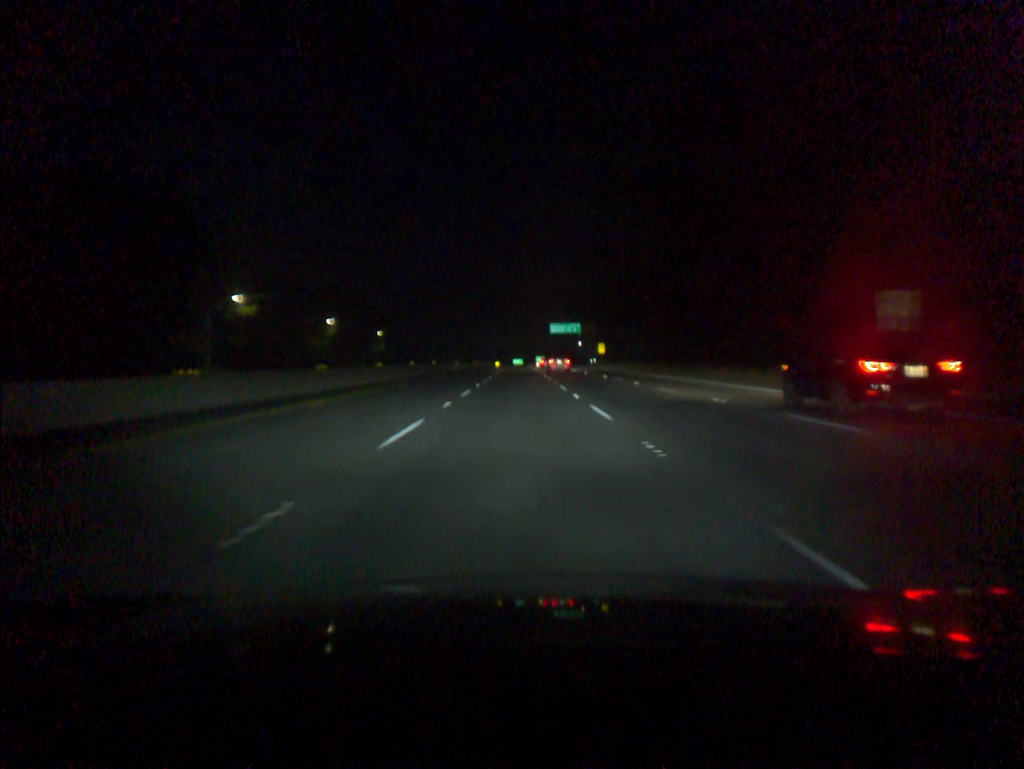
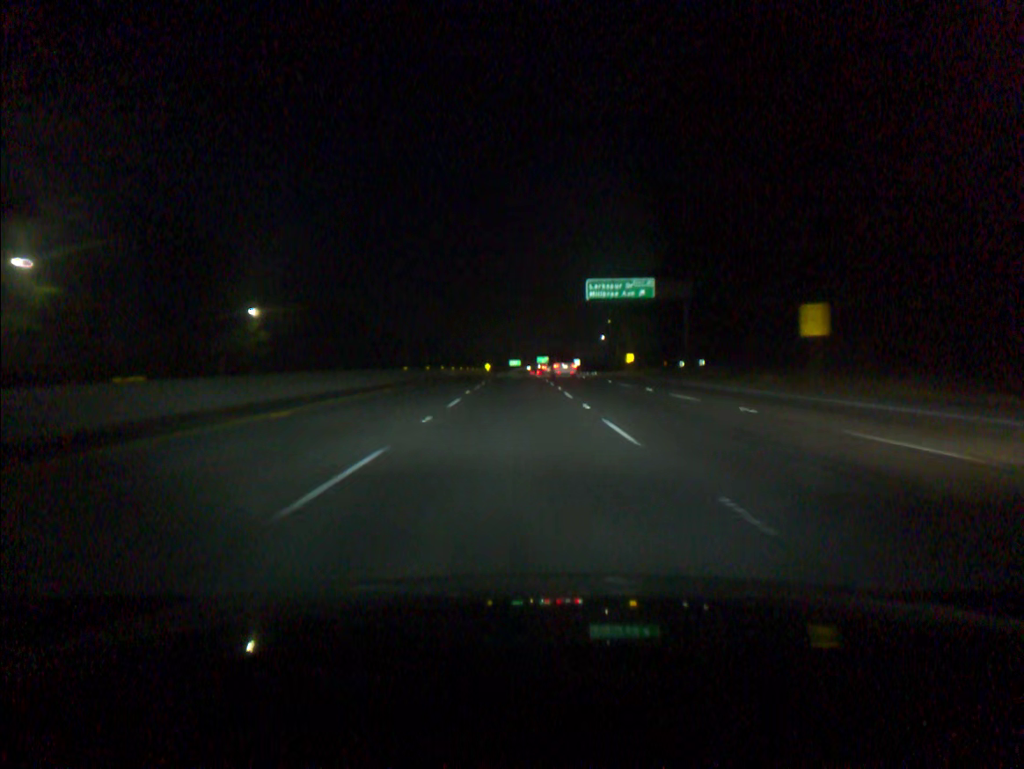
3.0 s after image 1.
(+0.2, +91.4) m; 0°
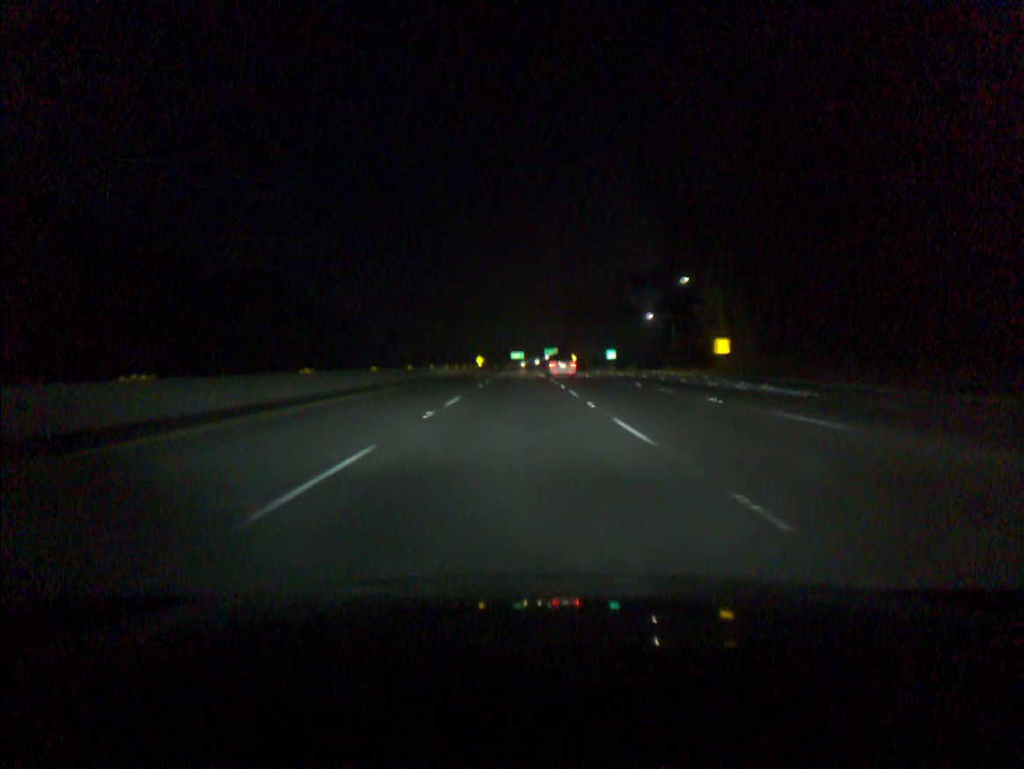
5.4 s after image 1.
(-0.1, +73.1) m; 0°
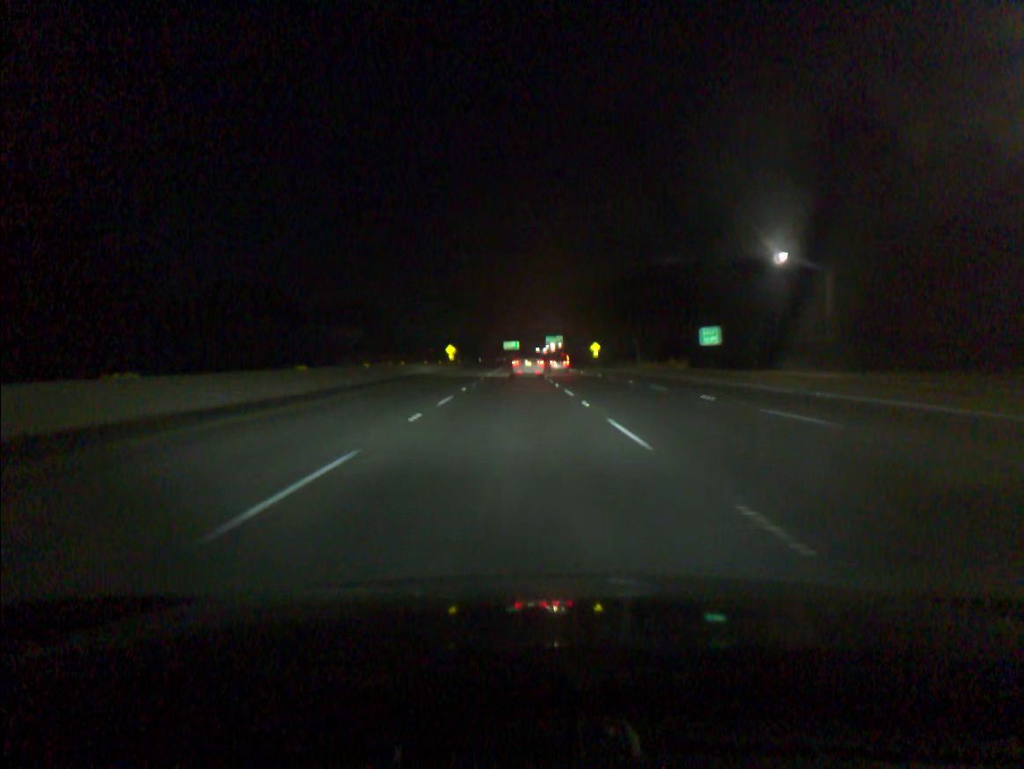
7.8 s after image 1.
(+0.3, +73.4) m; 0°
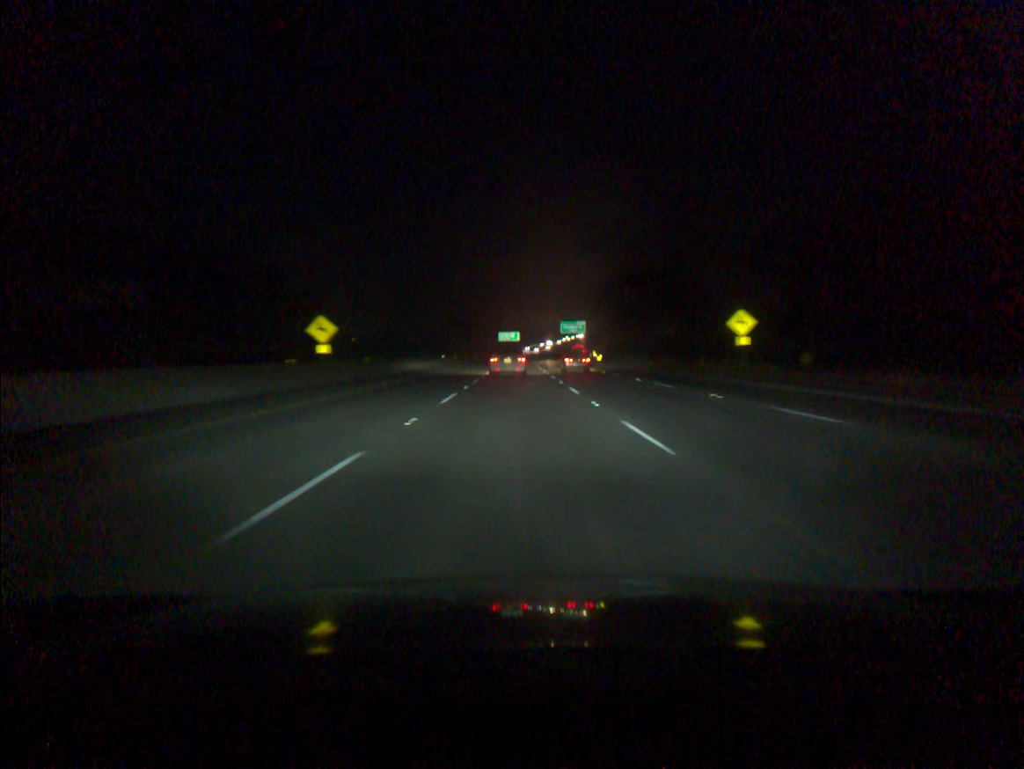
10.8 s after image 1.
(-0.3, +88.4) m; 0°
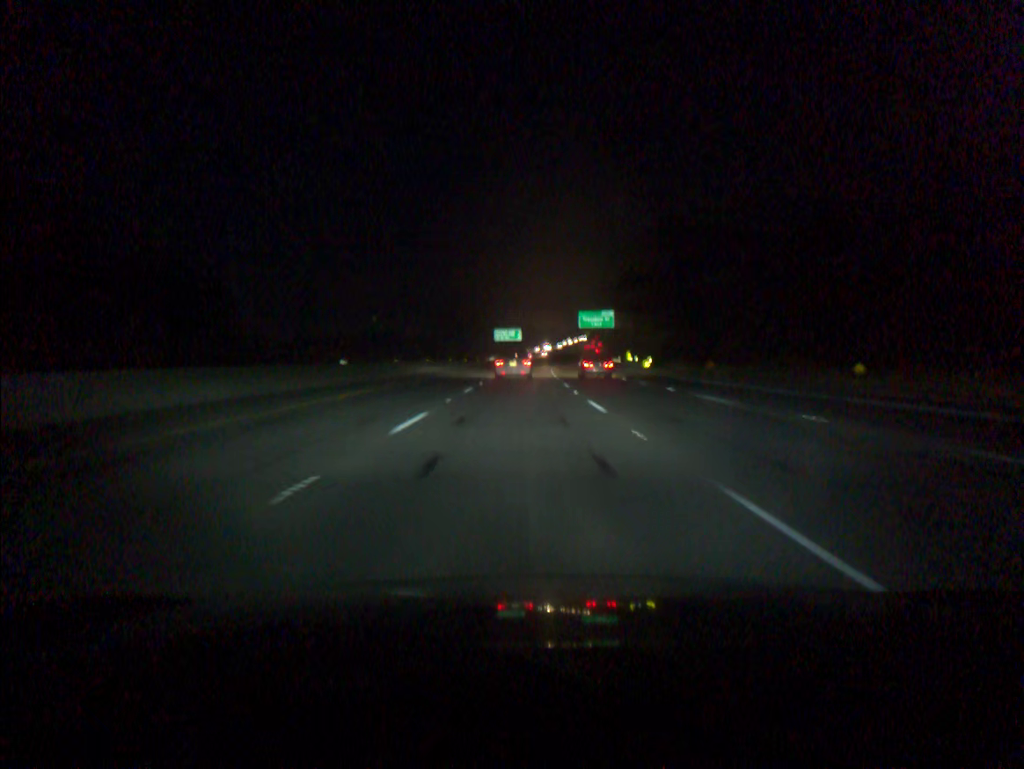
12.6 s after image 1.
(0.0, +51.0) m; 0°
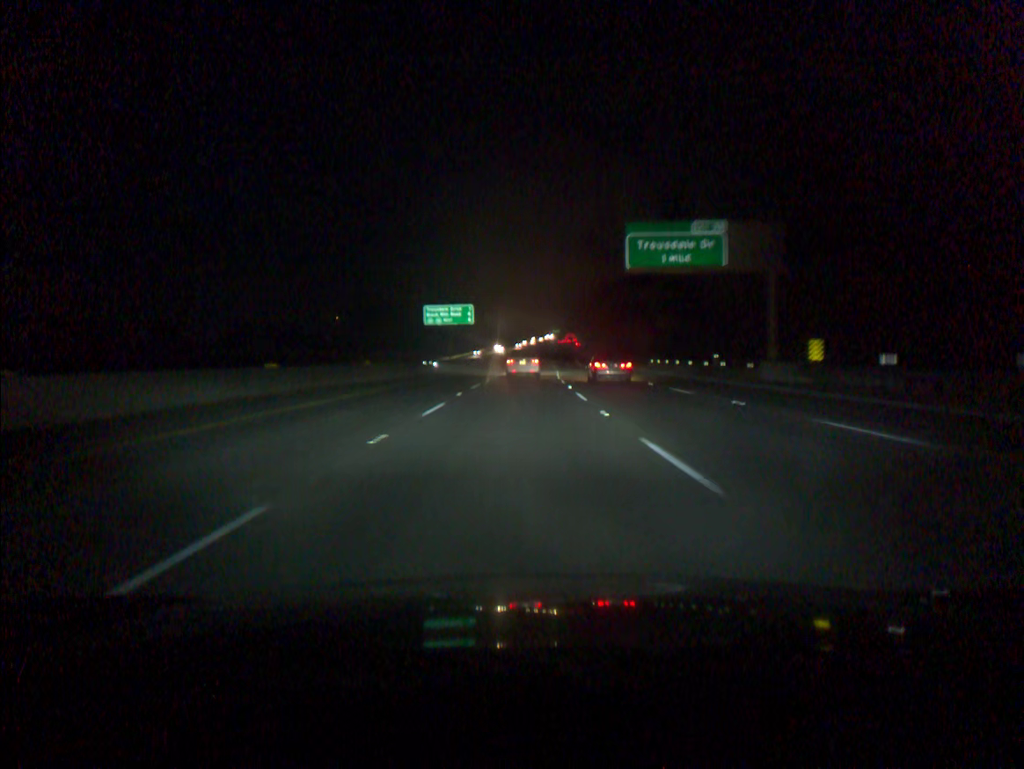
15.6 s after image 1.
(+1.5, +83.0) m; +2°
